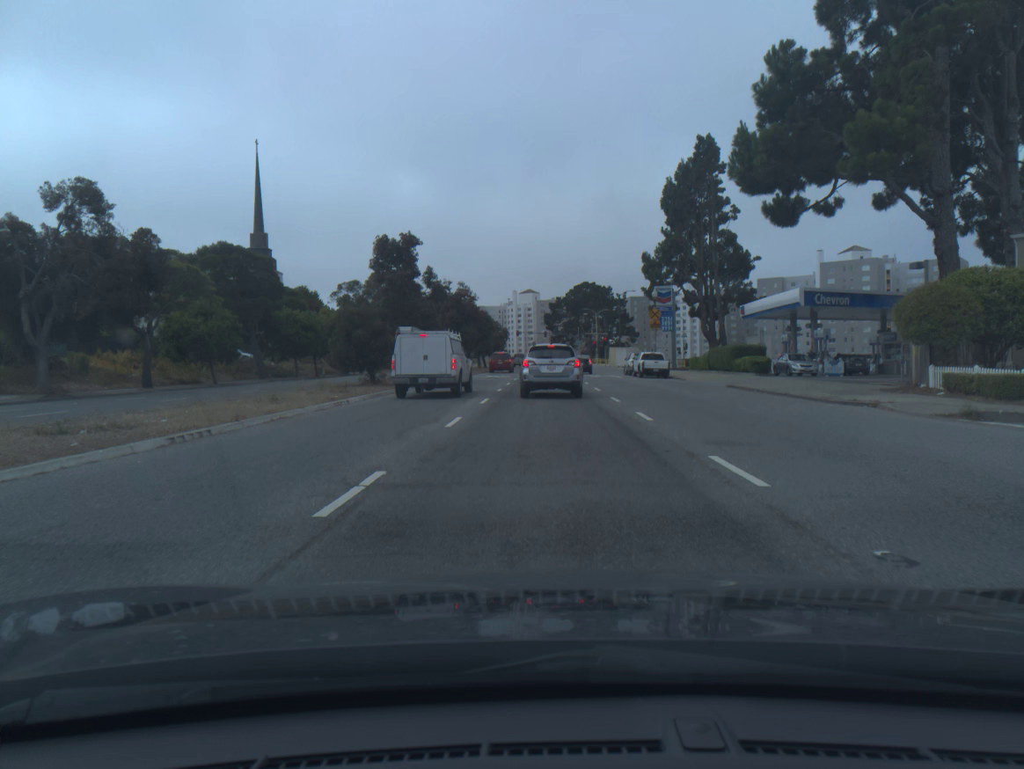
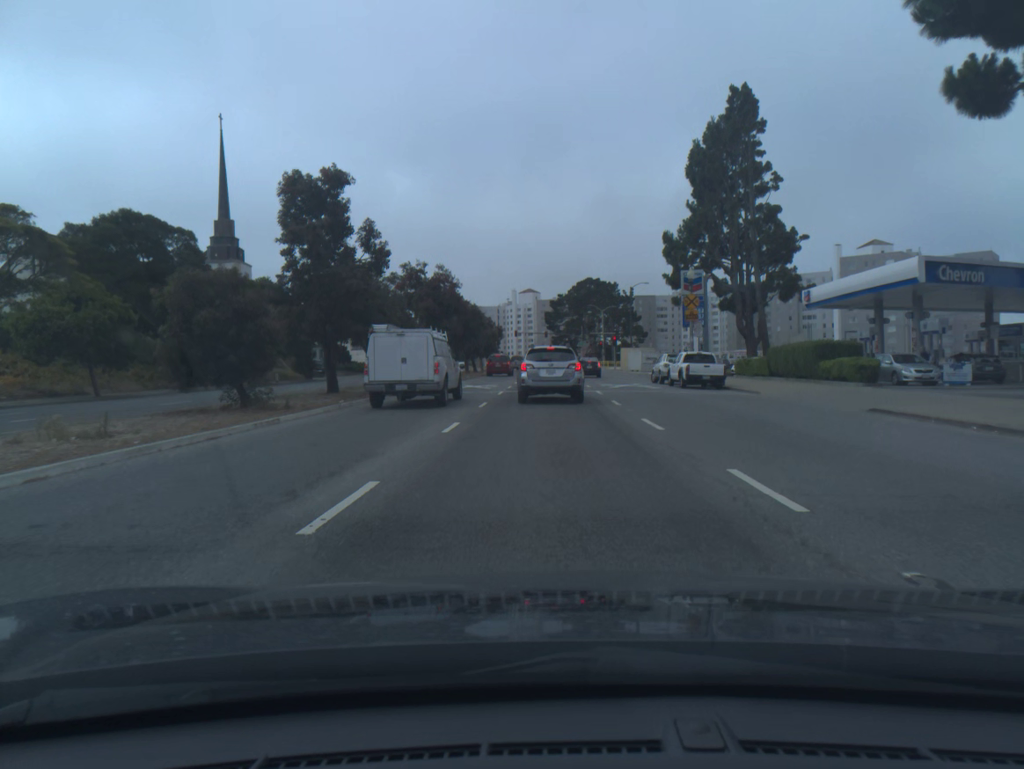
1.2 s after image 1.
(0.0, +15.1) m; 0°
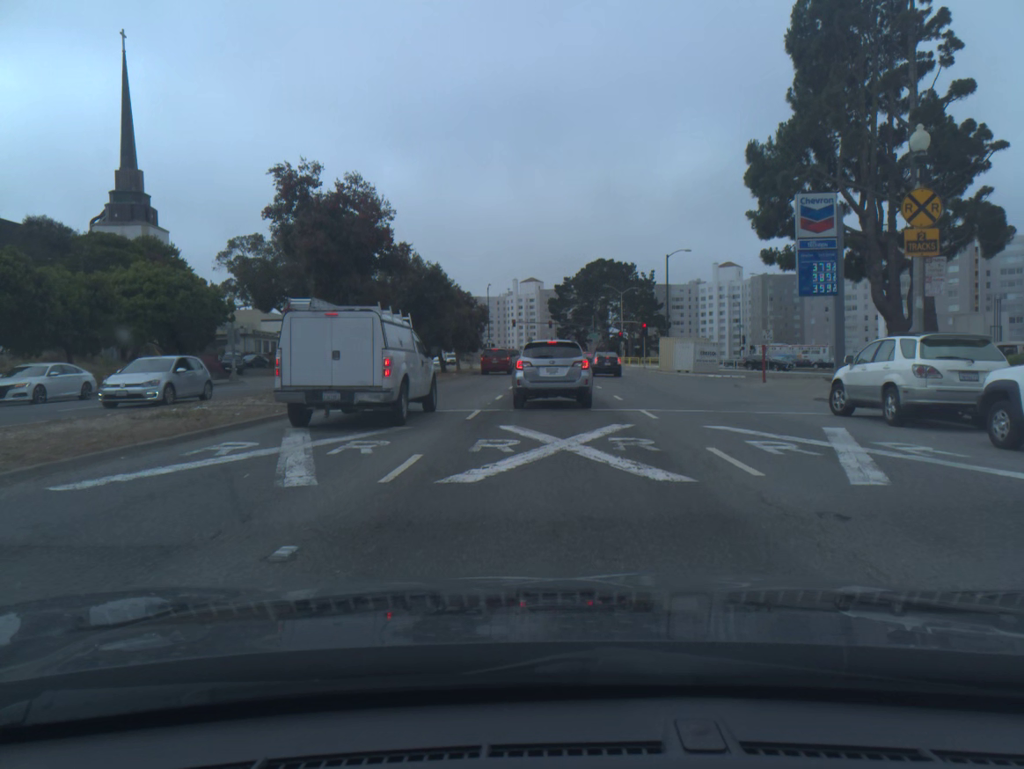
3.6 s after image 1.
(0.0, +27.6) m; 0°
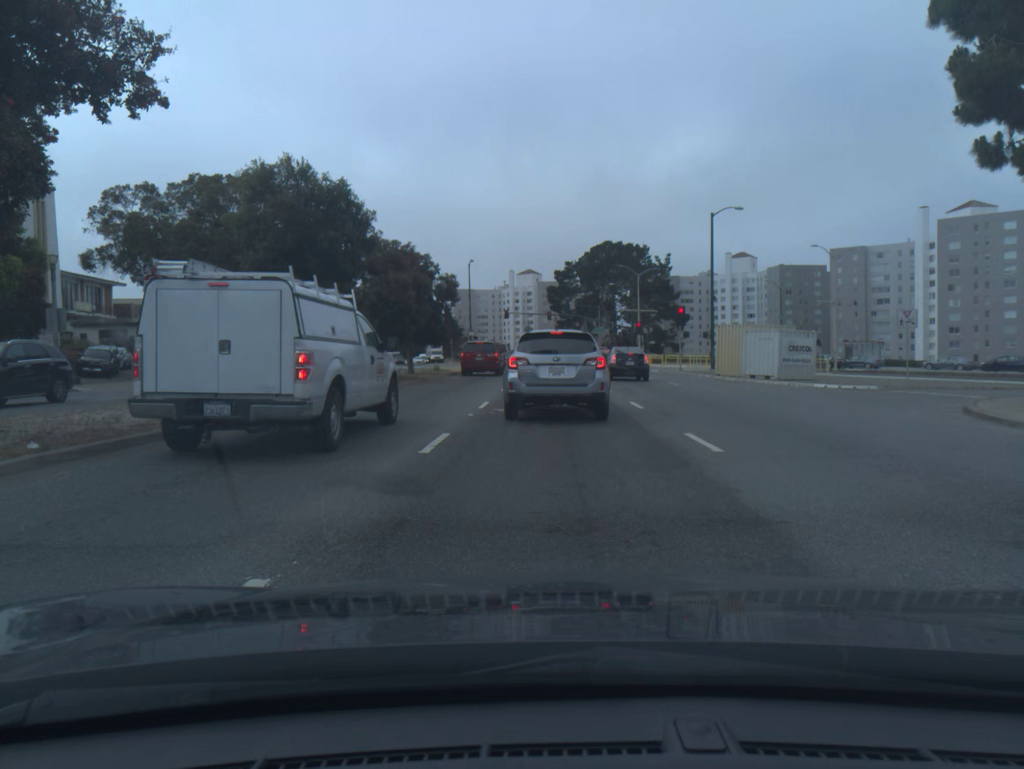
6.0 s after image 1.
(0.0, +21.1) m; 0°
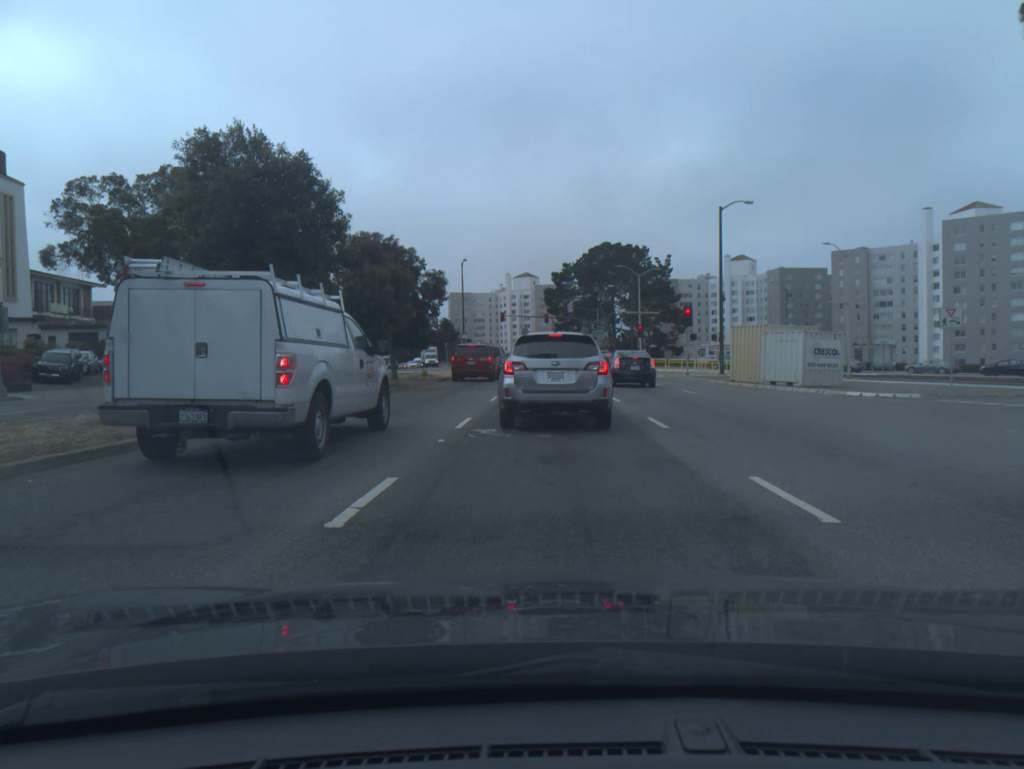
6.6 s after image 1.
(0.0, +3.9) m; 0°
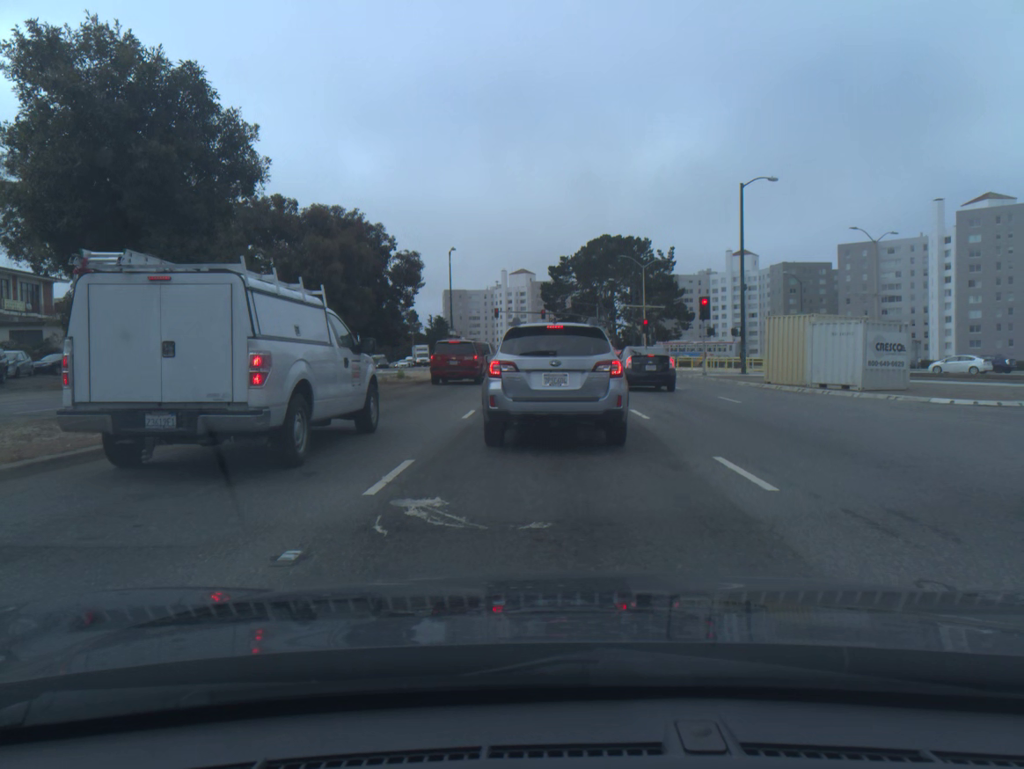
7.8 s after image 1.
(0.0, +6.4) m; +1°
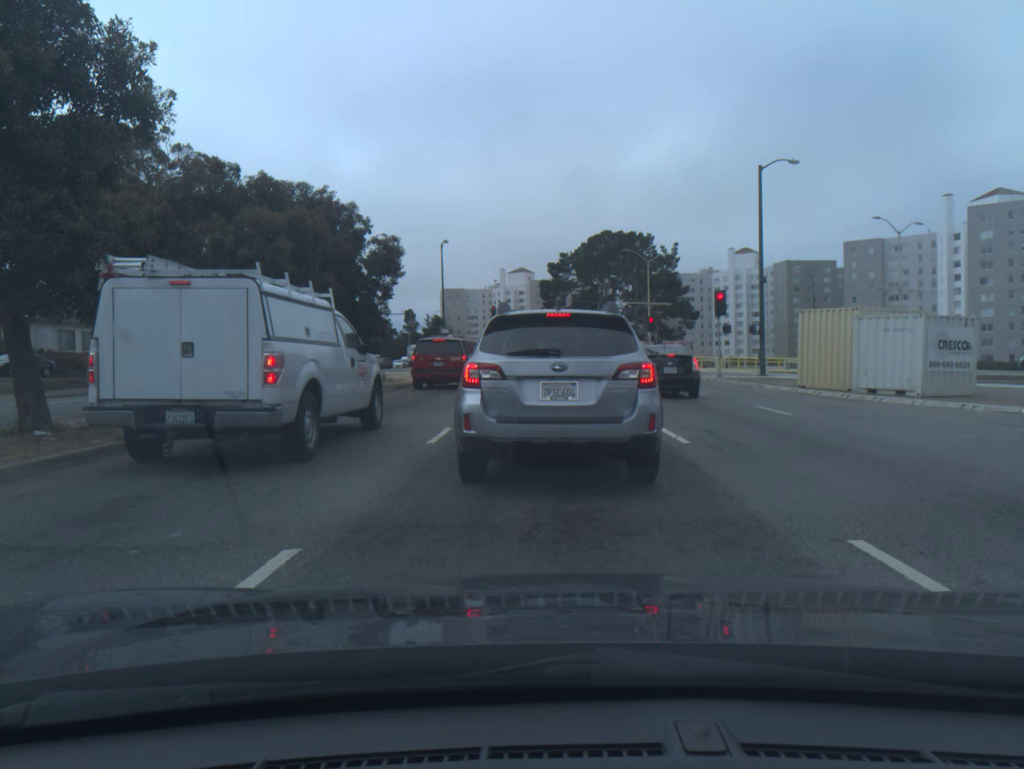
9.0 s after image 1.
(0.0, +4.2) m; 0°
